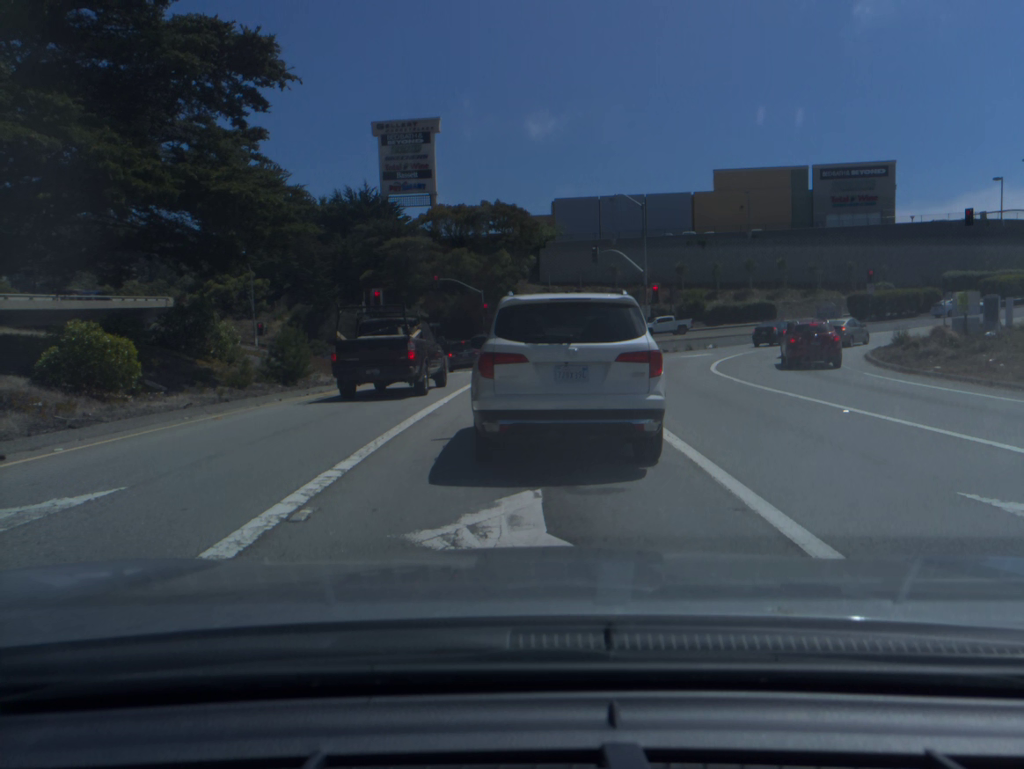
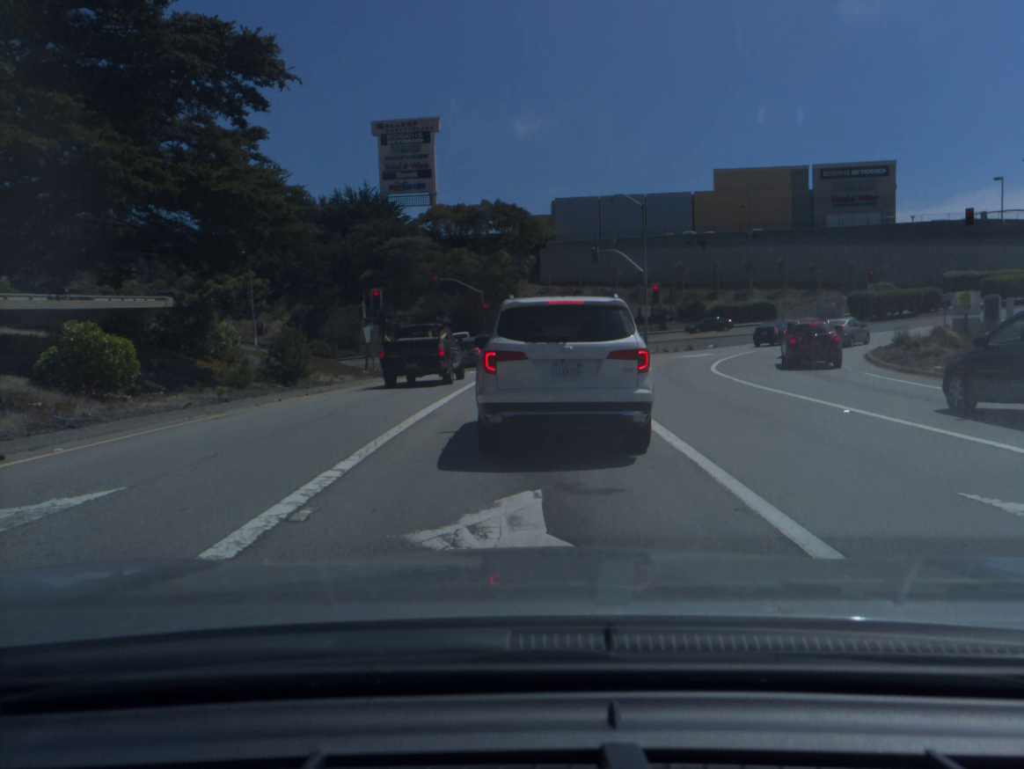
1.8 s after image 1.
(0.0, 0.0) m; 0°
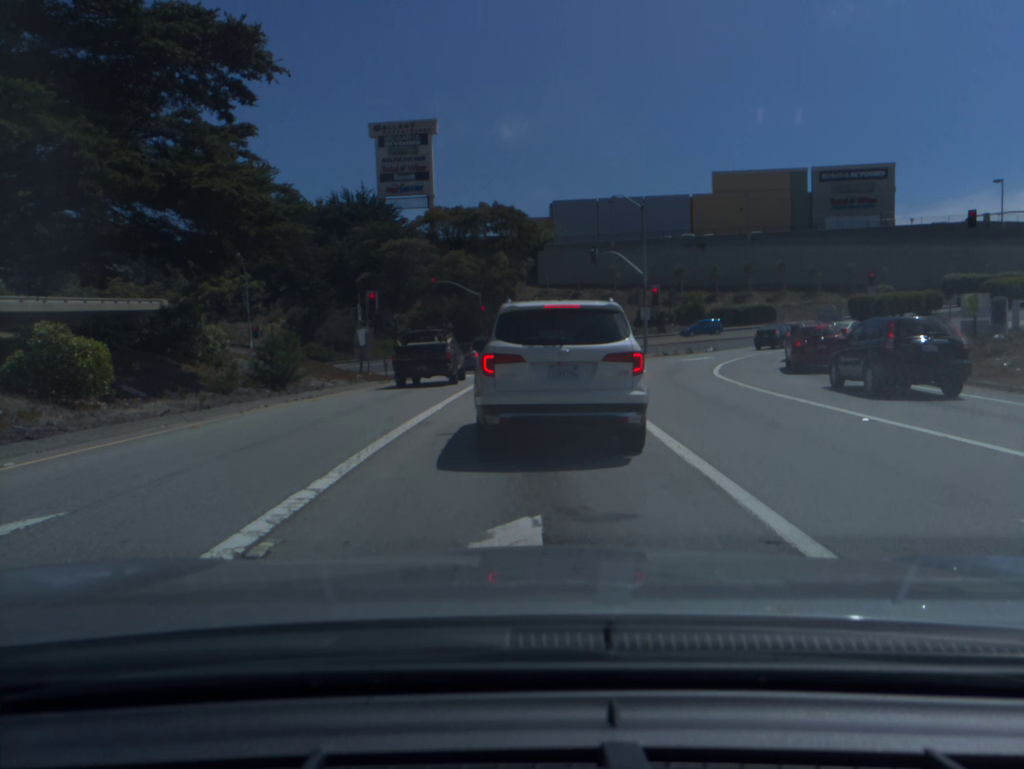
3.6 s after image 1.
(0.0, +0.8) m; 0°
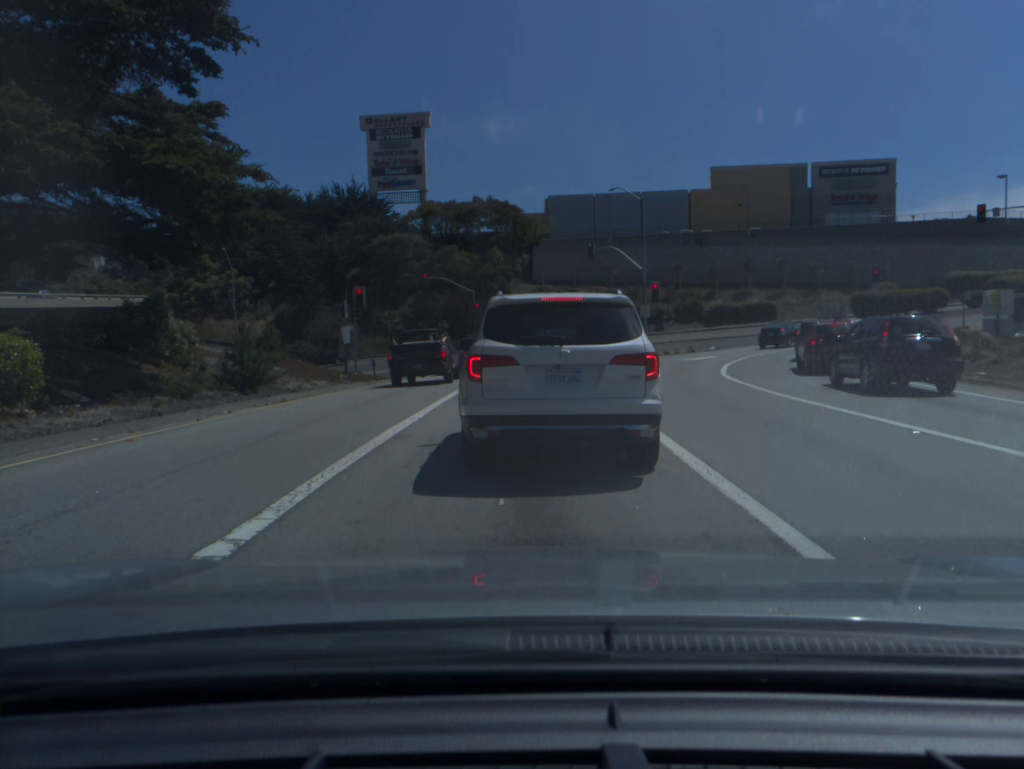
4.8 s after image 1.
(0.0, +1.7) m; 0°
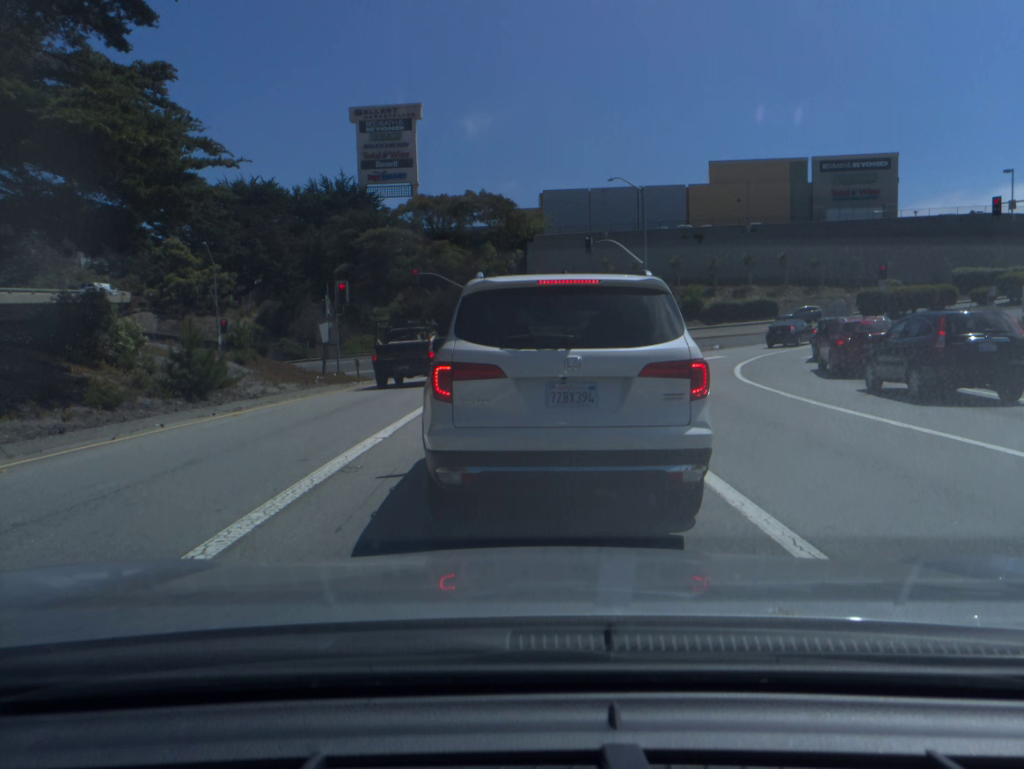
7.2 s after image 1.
(+0.1, +2.7) m; 0°
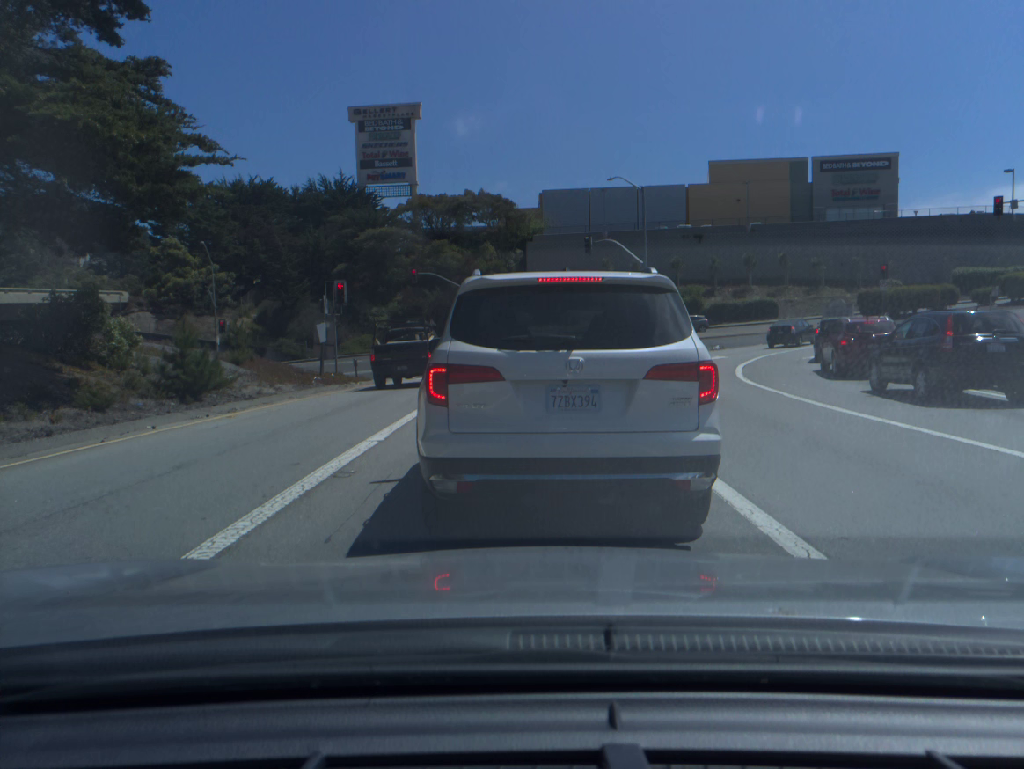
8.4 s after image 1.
(0.0, +0.3) m; 0°
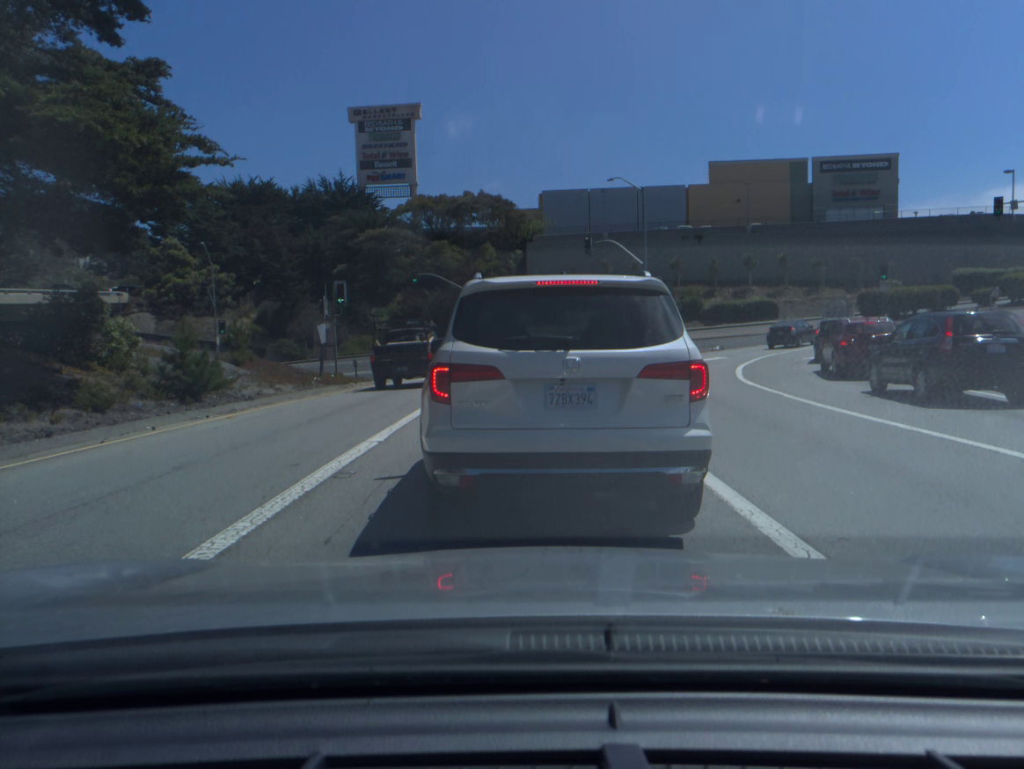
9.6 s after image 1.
(0.0, 0.0) m; 0°
